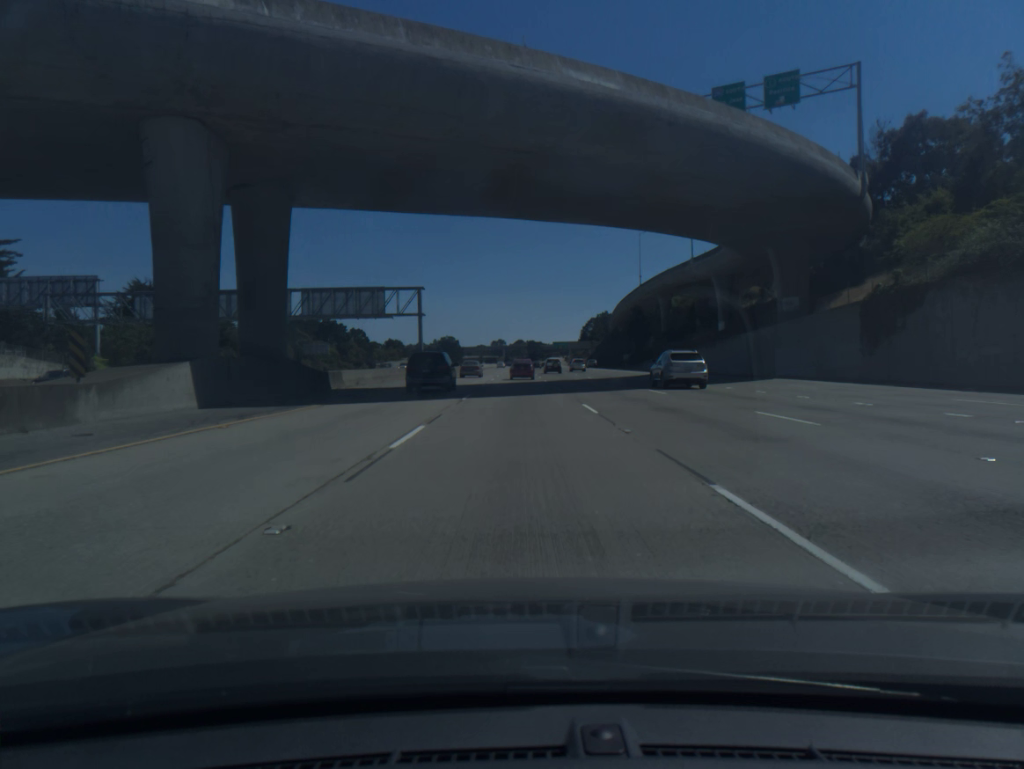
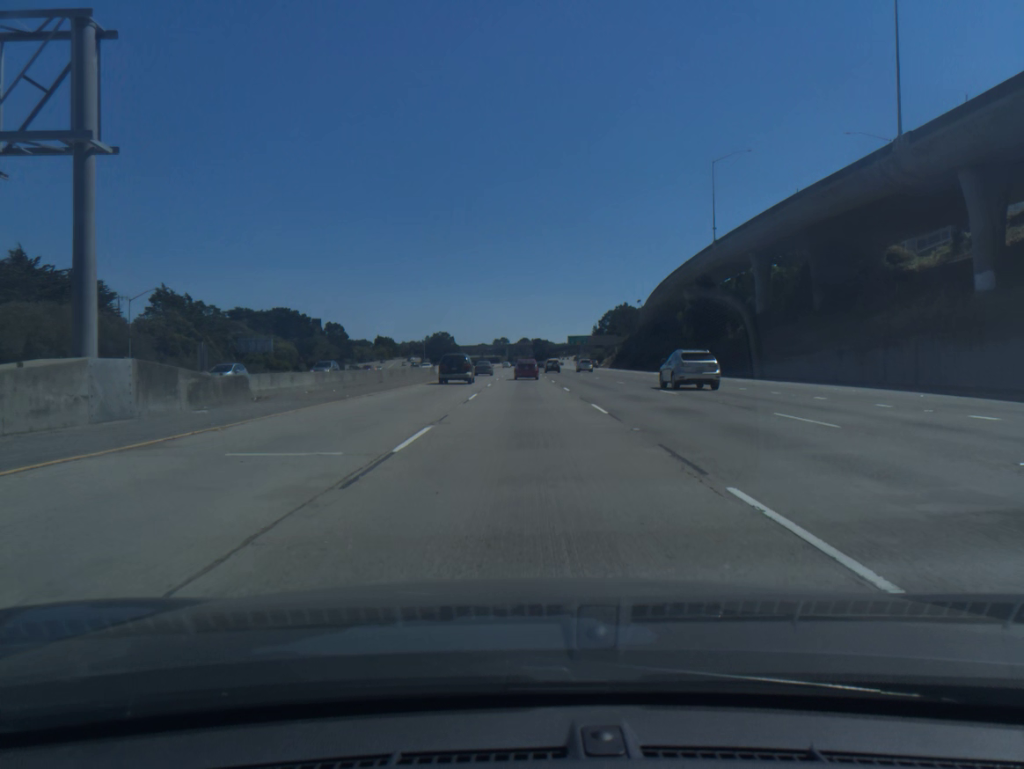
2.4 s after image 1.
(-0.2, +58.8) m; 0°
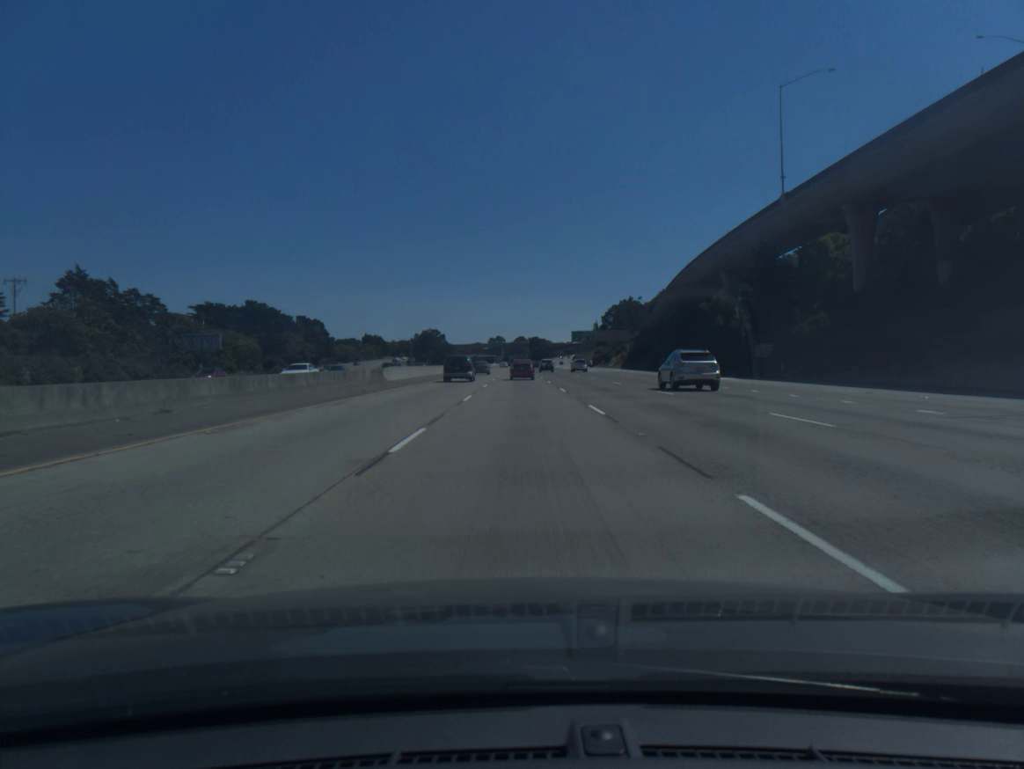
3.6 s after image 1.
(+0.1, +29.4) m; 0°
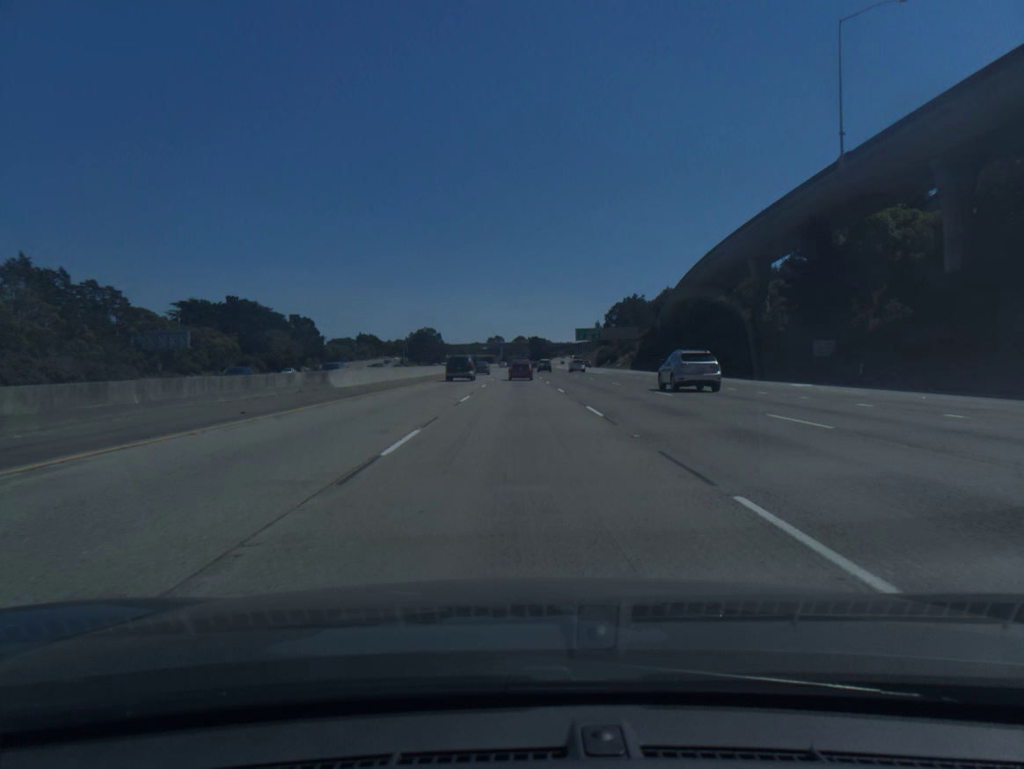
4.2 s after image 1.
(0.0, +14.7) m; 0°
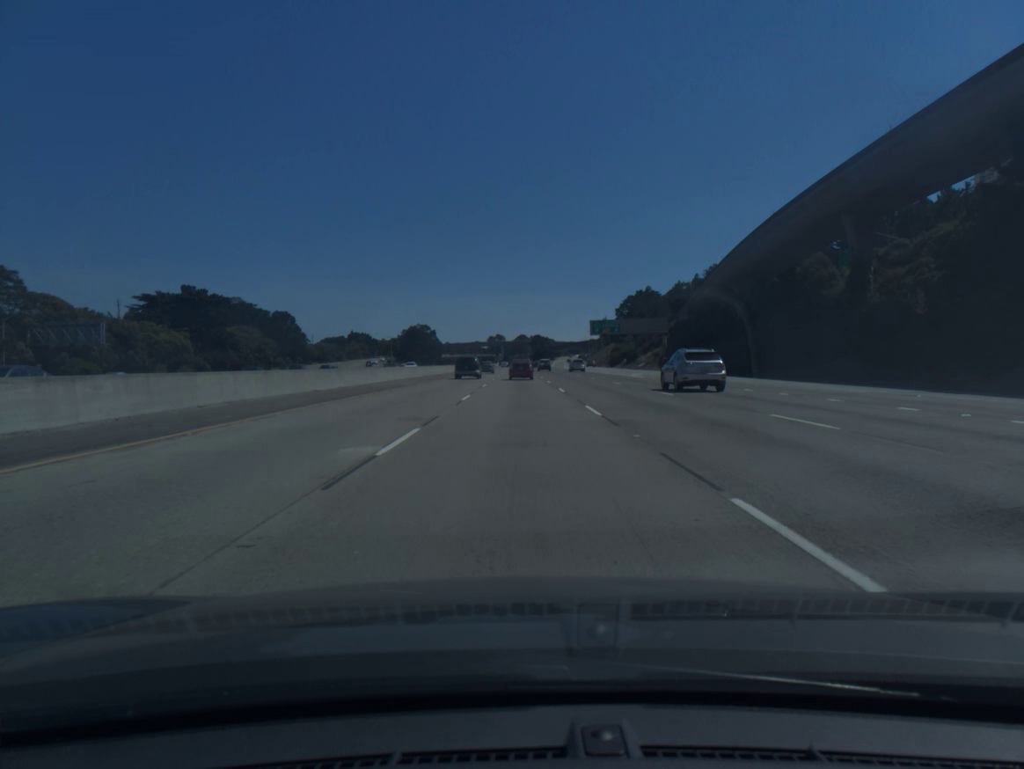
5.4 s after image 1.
(-0.1, +29.4) m; 0°
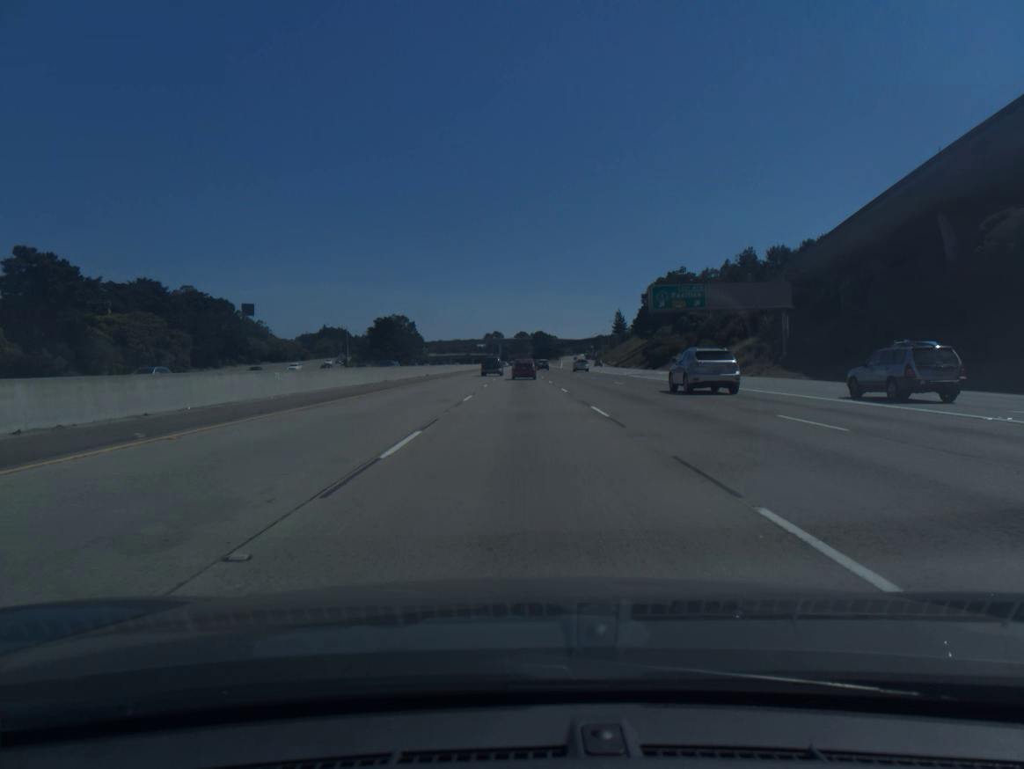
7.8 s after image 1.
(-0.2, +58.8) m; 0°
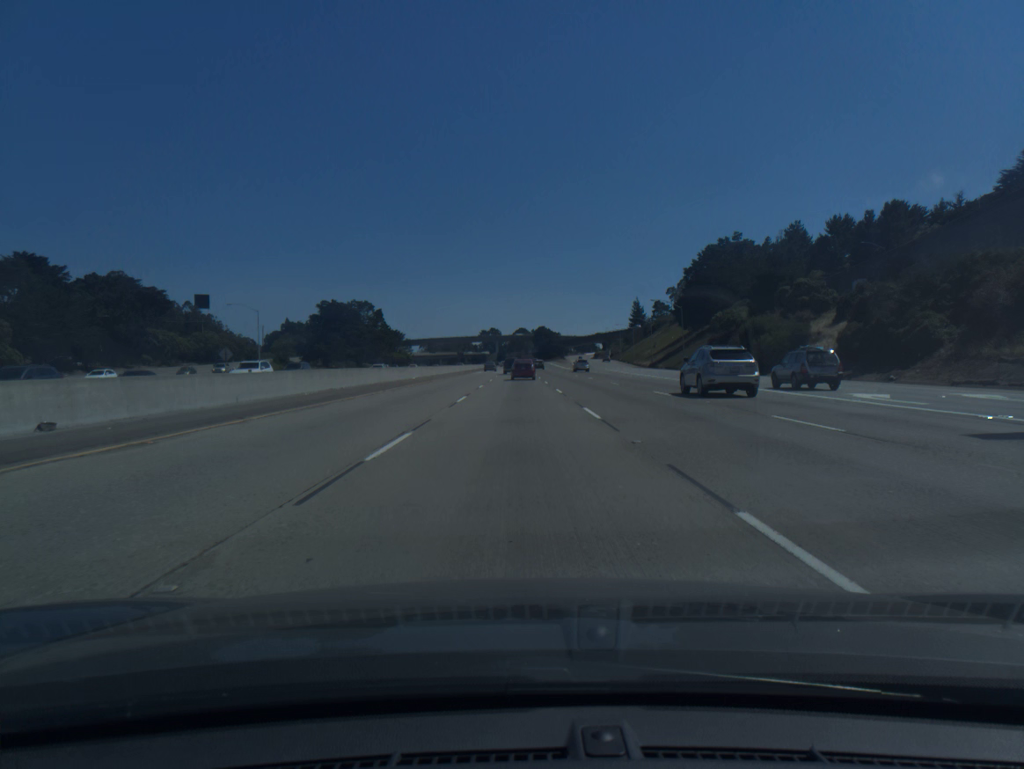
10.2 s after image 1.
(+0.1, +58.7) m; 0°
